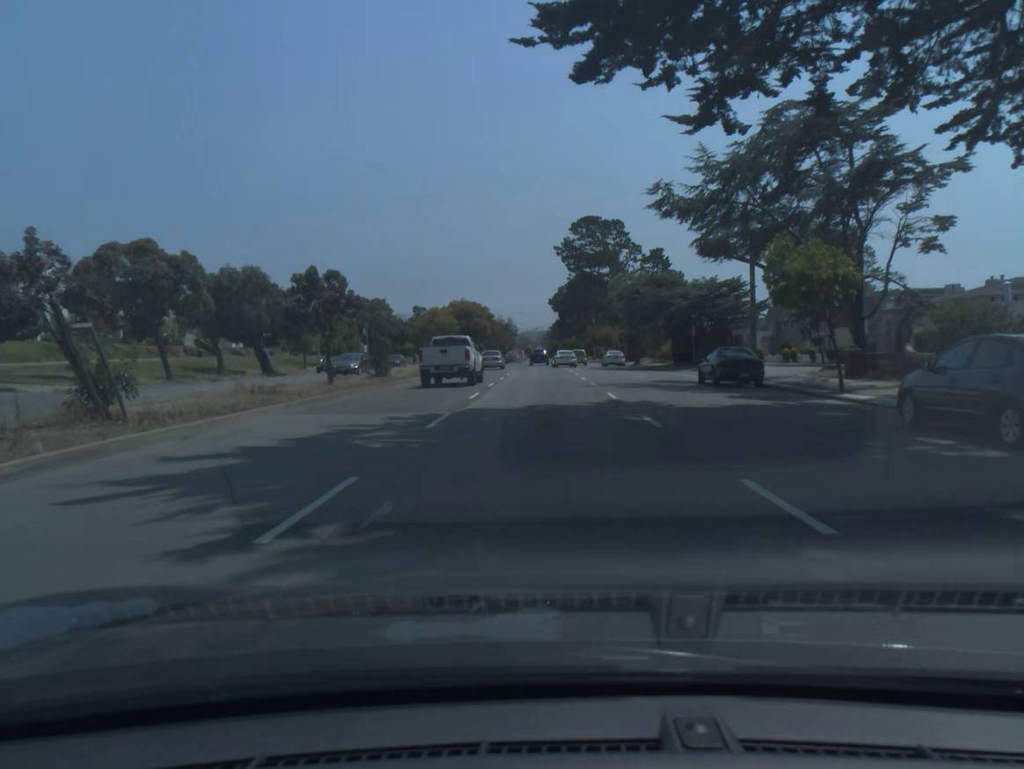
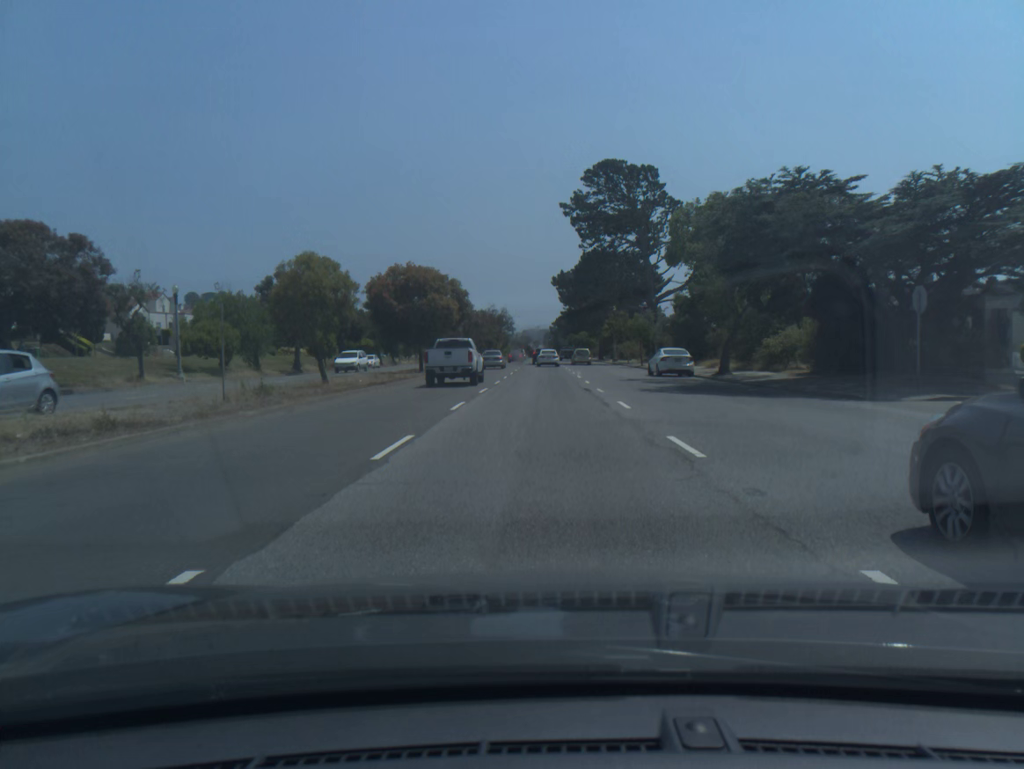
(0.0, +32.7) m; 0°
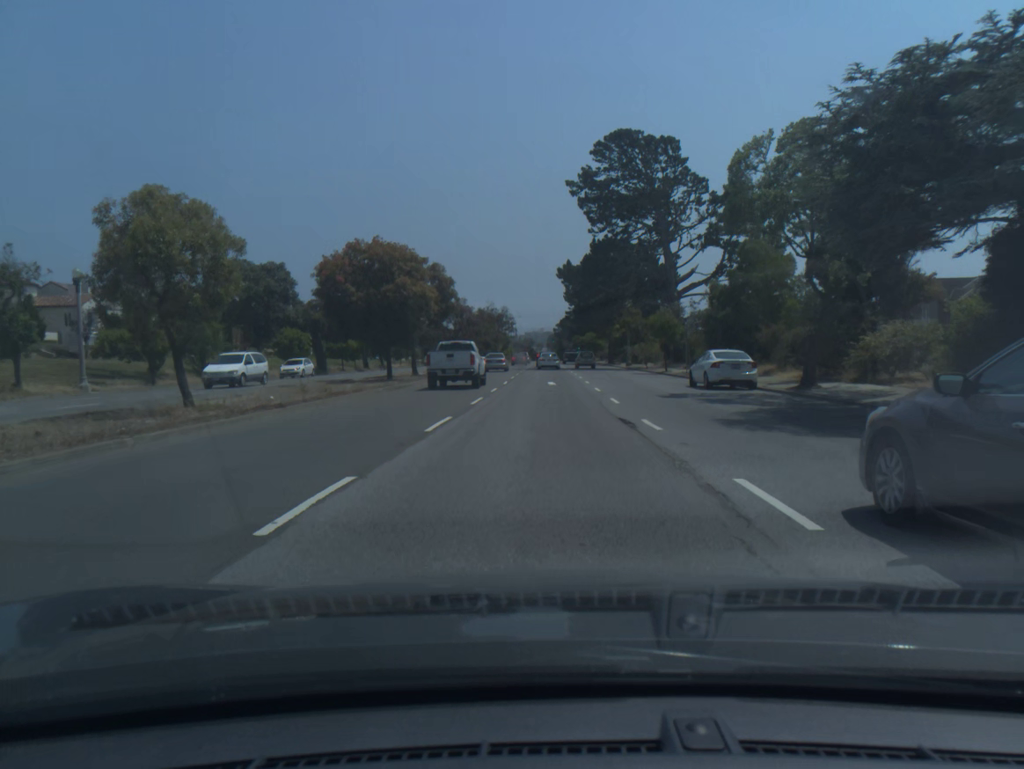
(0.0, +11.2) m; 0°
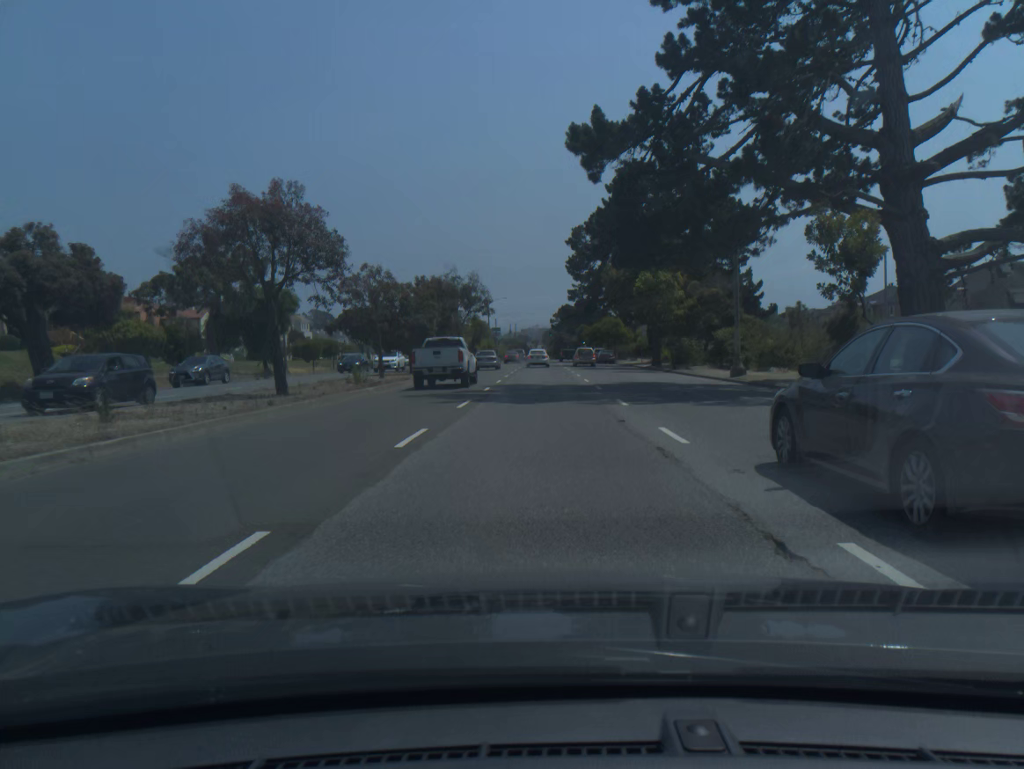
(+0.1, +45.9) m; 0°
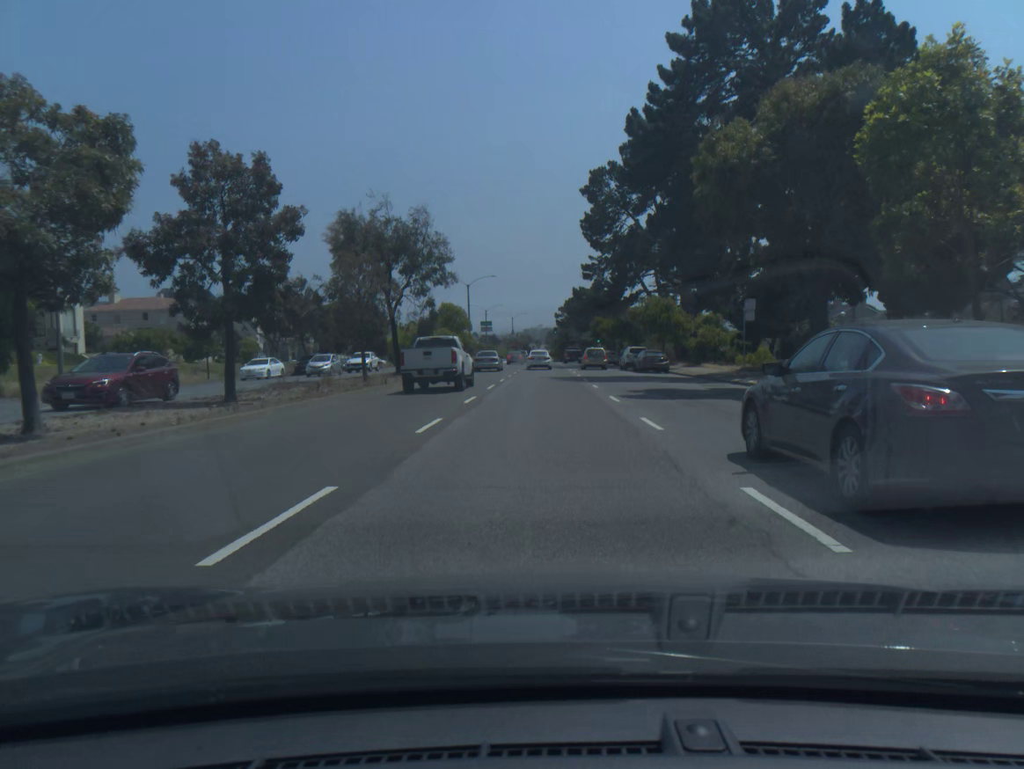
(-0.1, +34.6) m; 0°
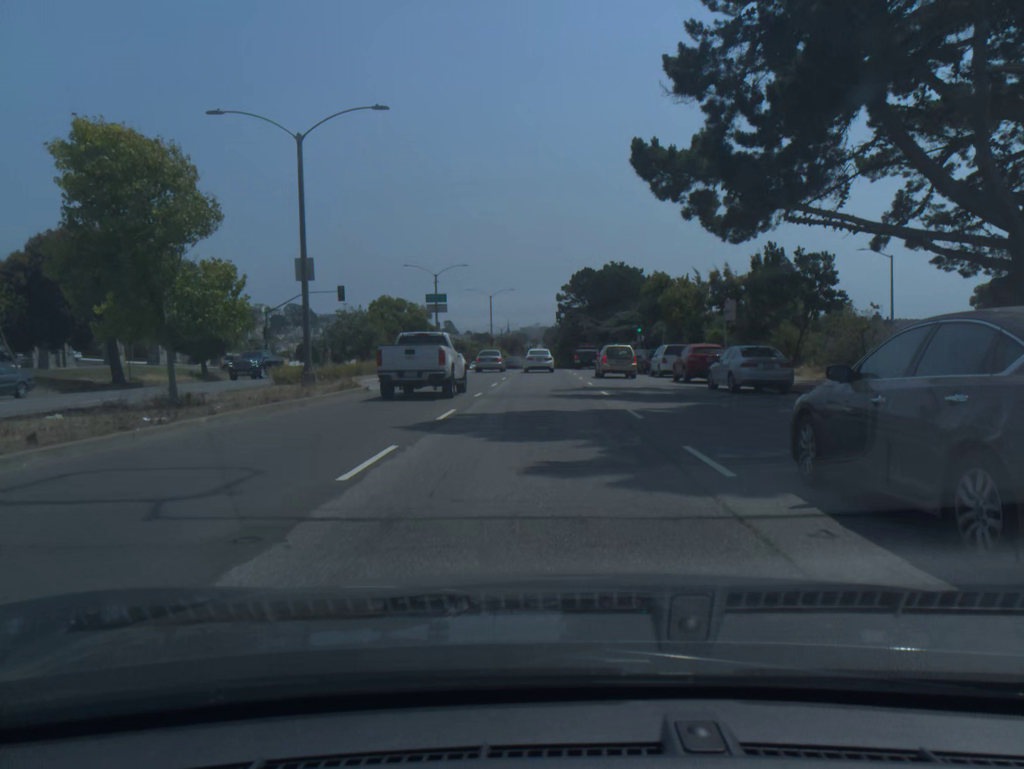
(0.0, +55.5) m; 0°
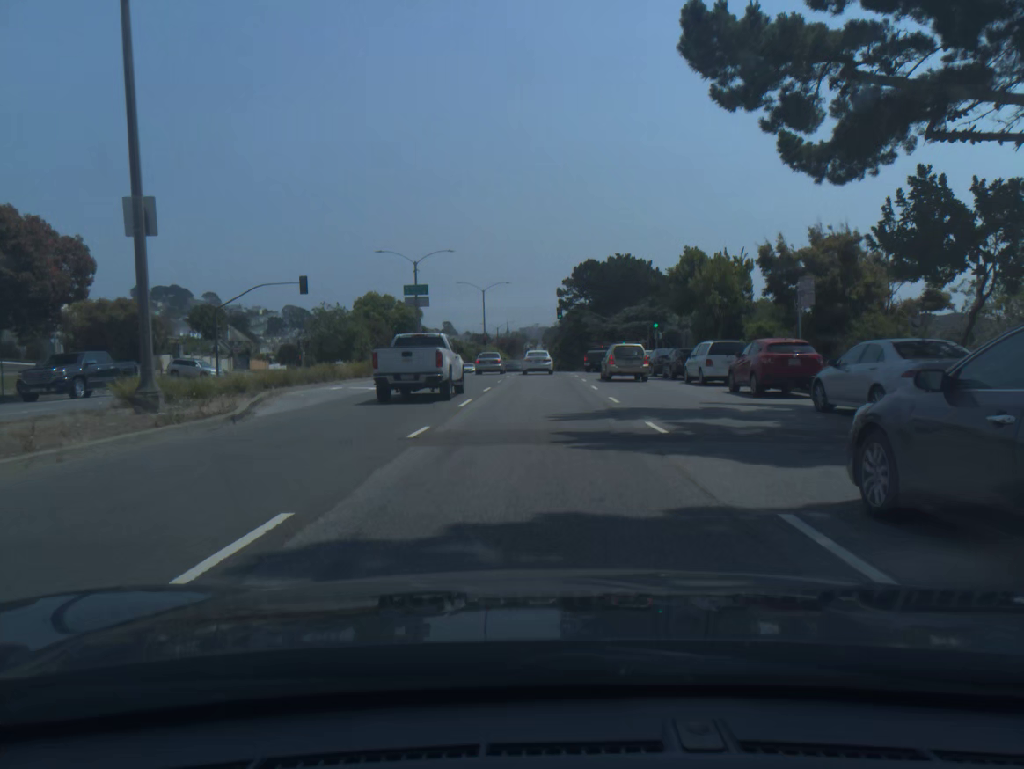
(0.0, +10.7) m; 0°
